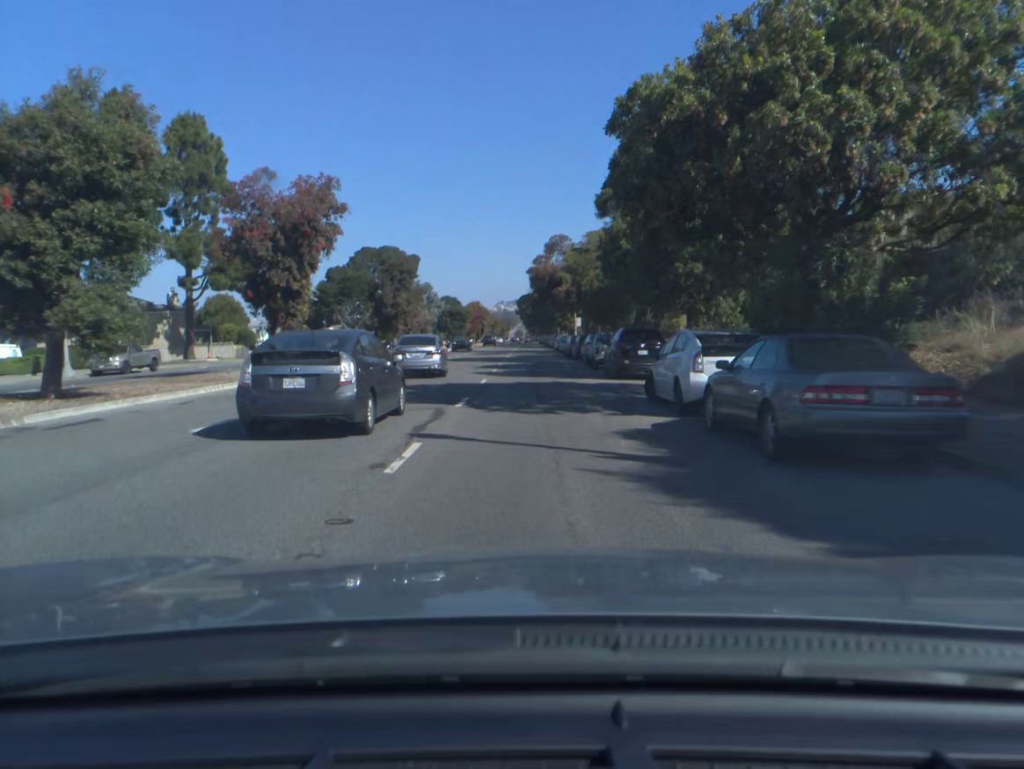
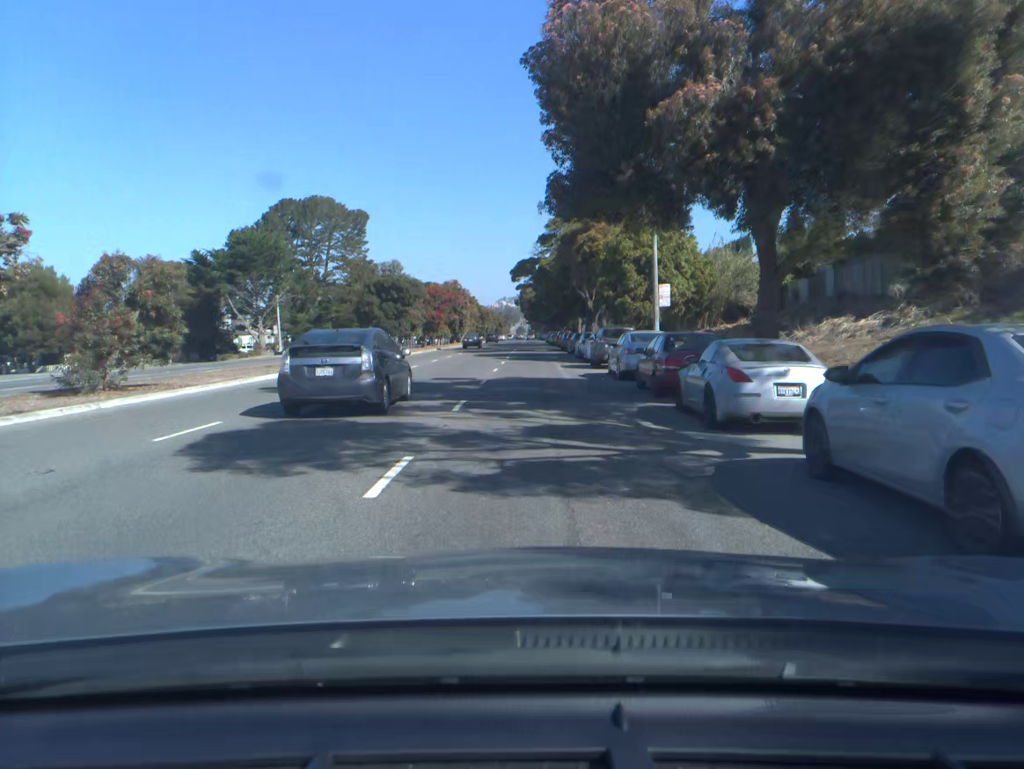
(-0.1, +52.4) m; 0°
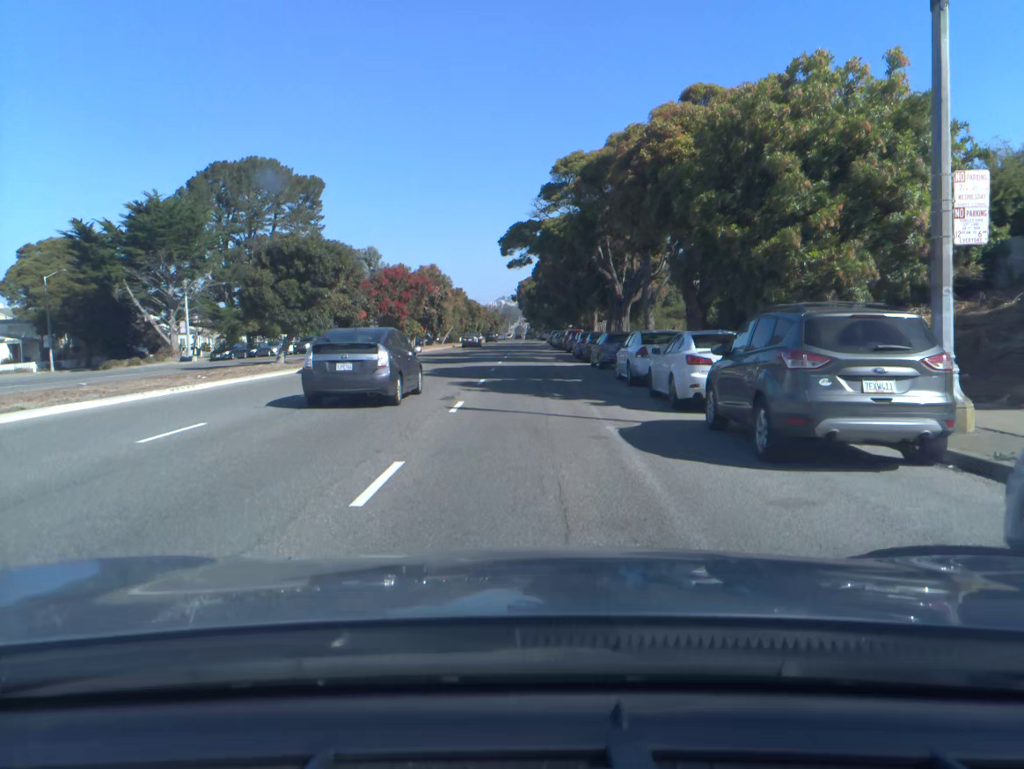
(0.0, +22.7) m; 0°
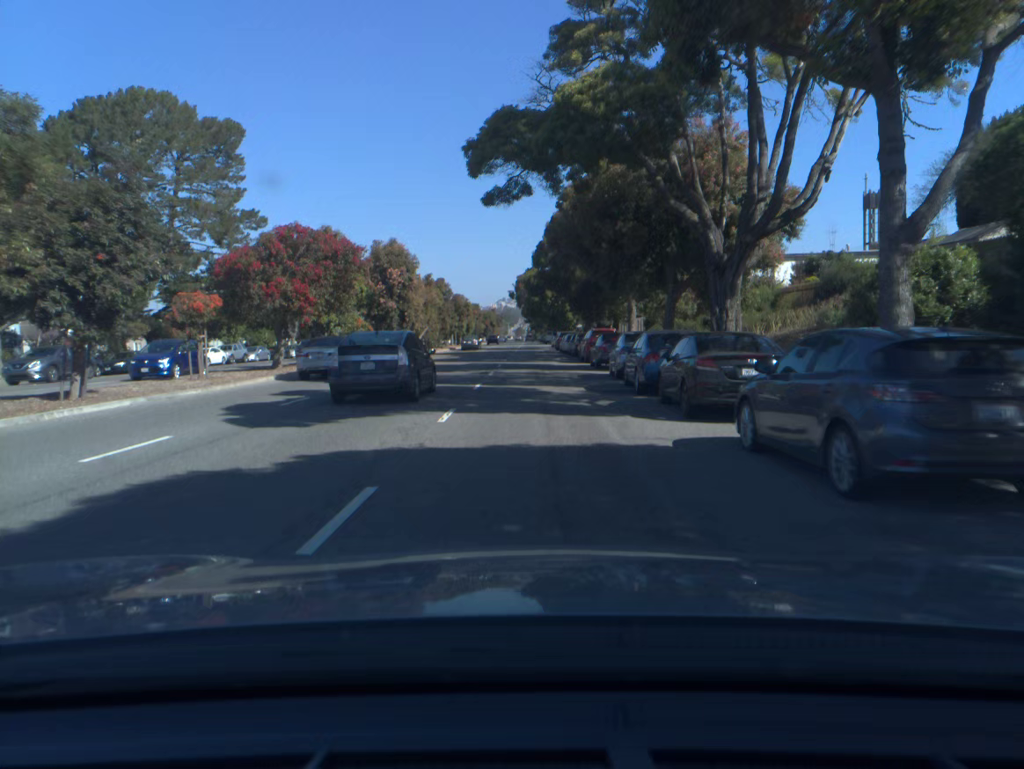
(0.0, +23.5) m; 0°
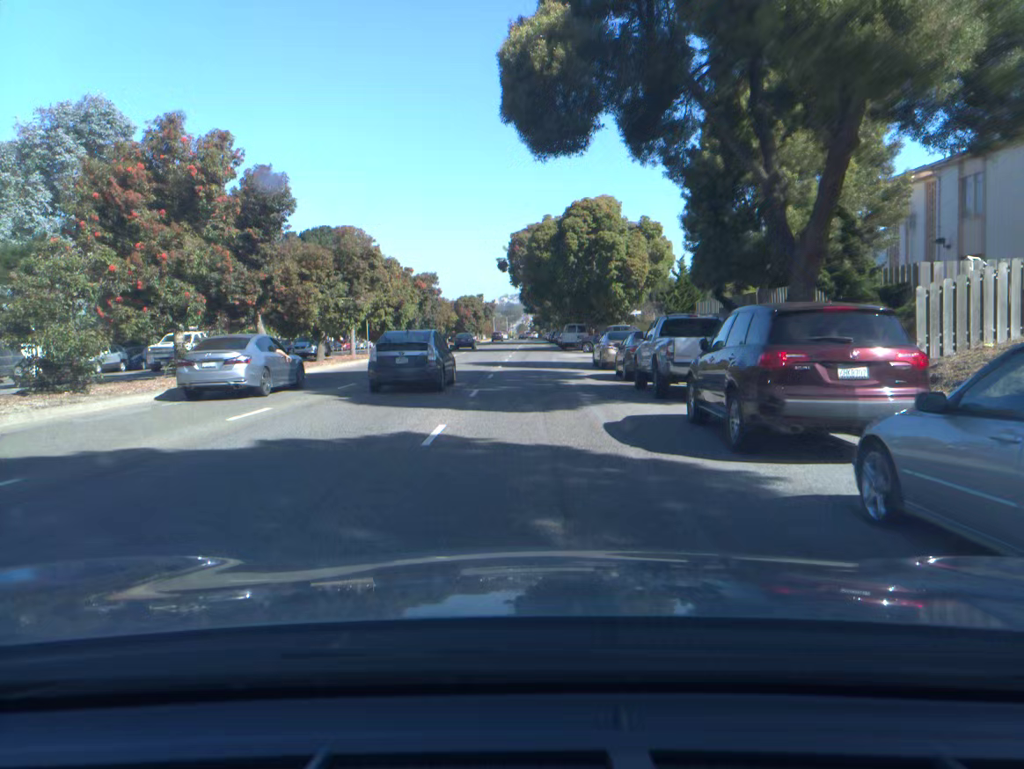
(-0.1, +61.5) m; 0°
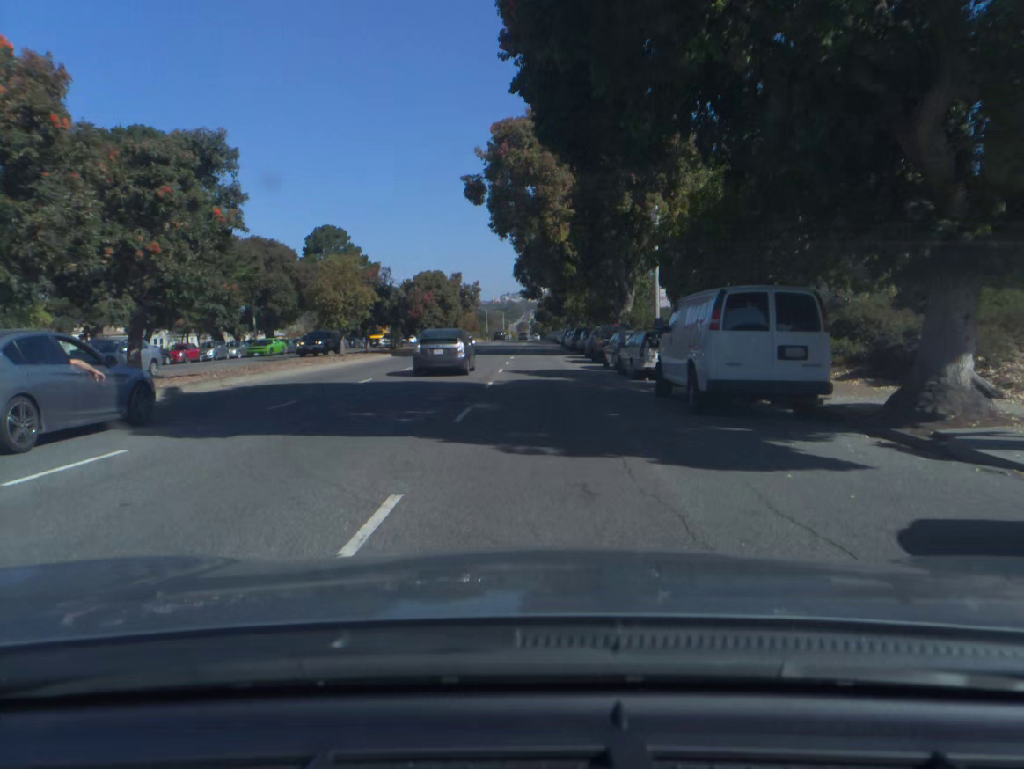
(0.0, +49.6) m; 0°
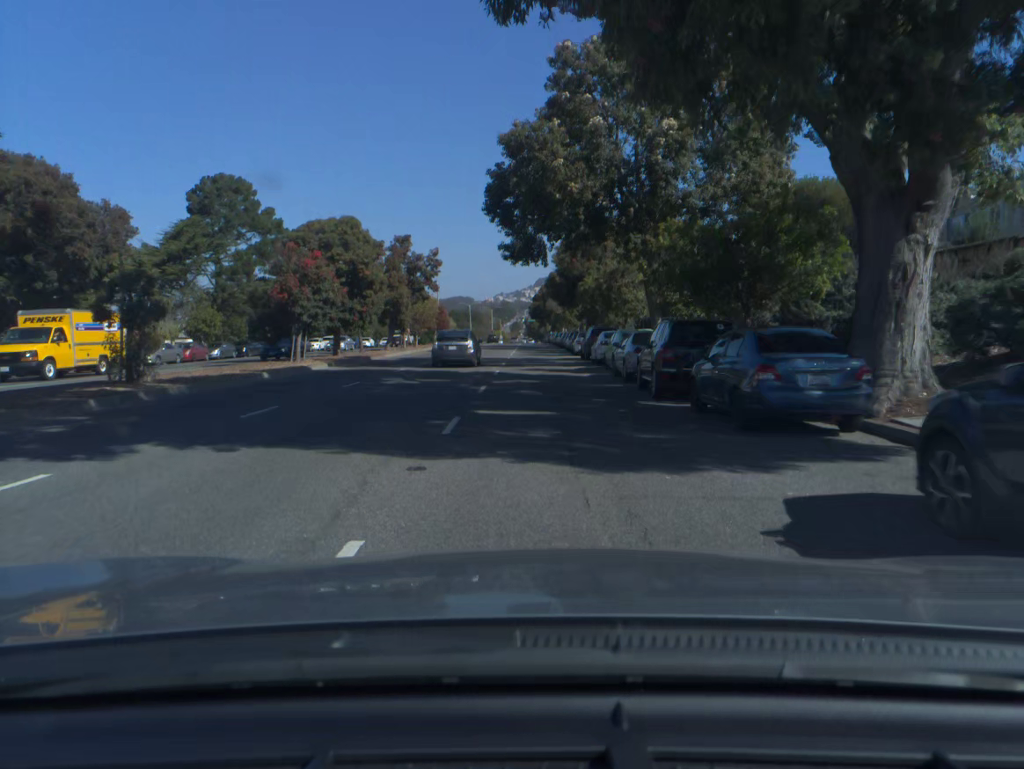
(+0.1, +37.7) m; 0°
